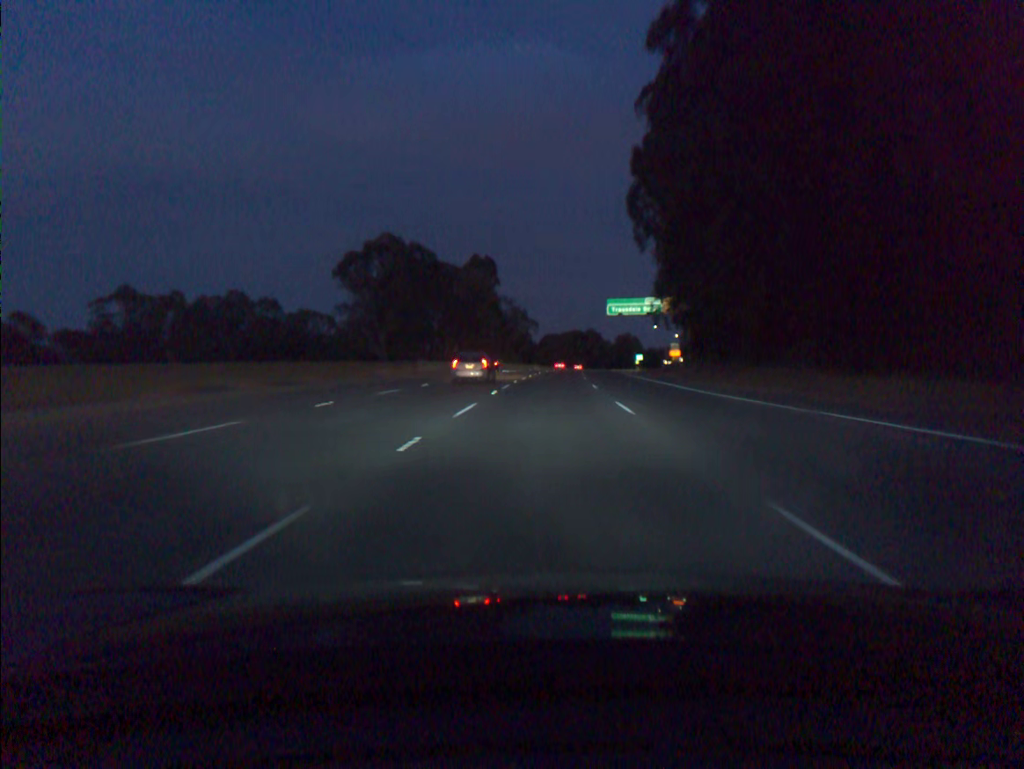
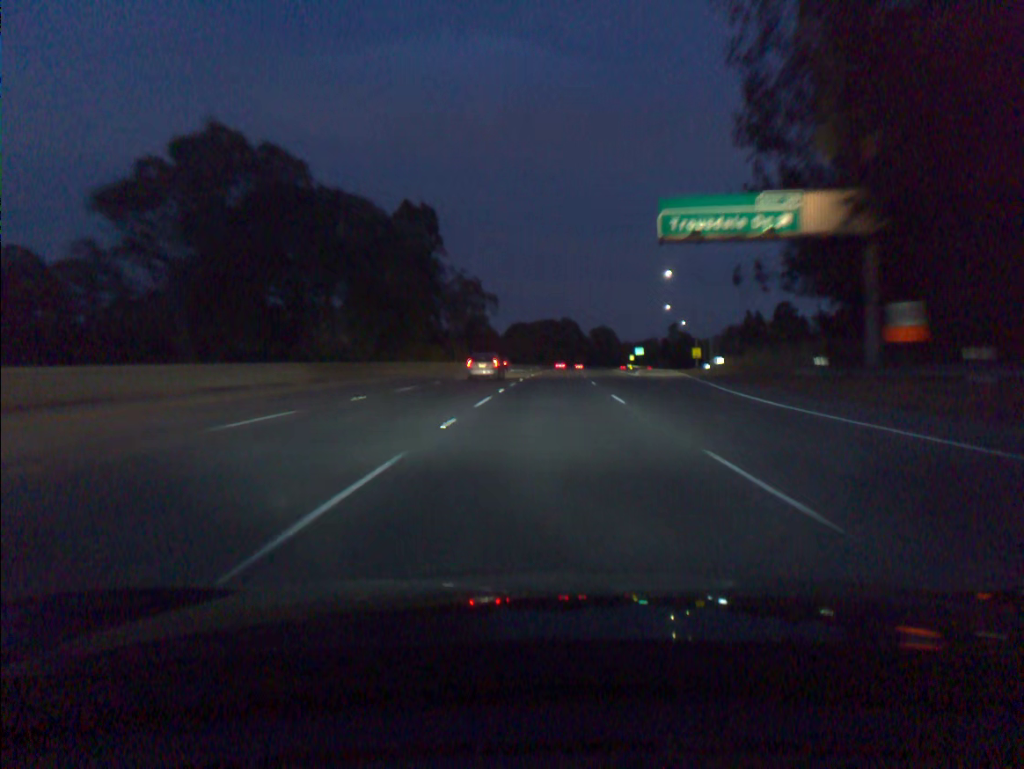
(+0.9, +55.3) m; +2°
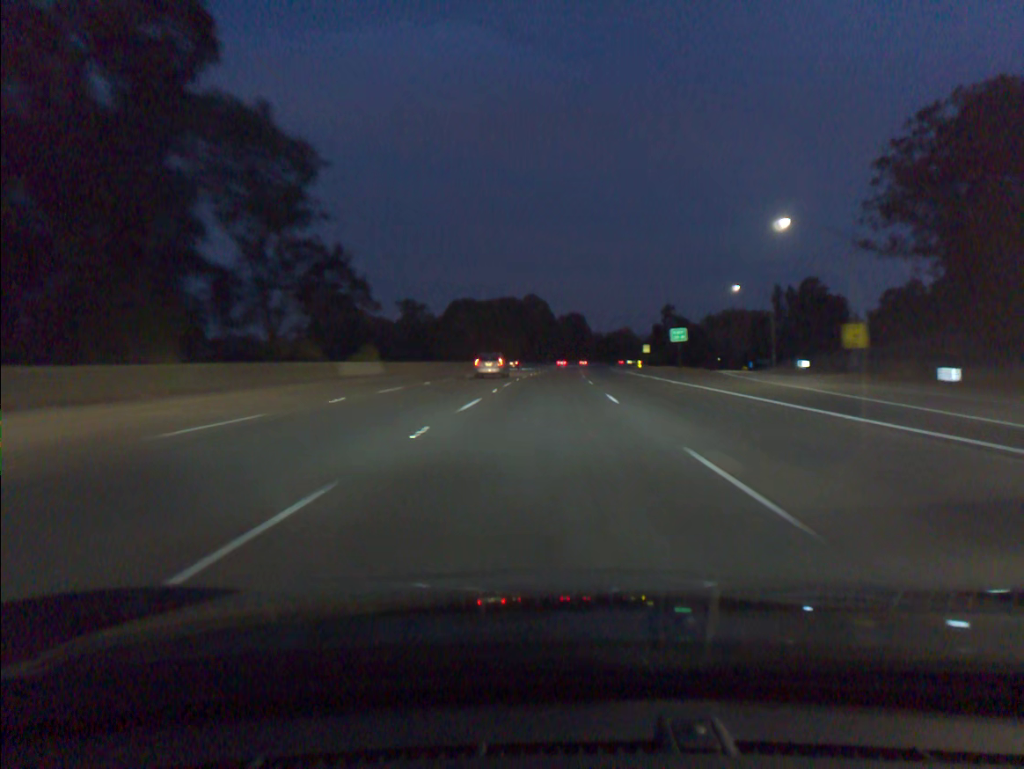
(+2.1, +73.9) m; +3°
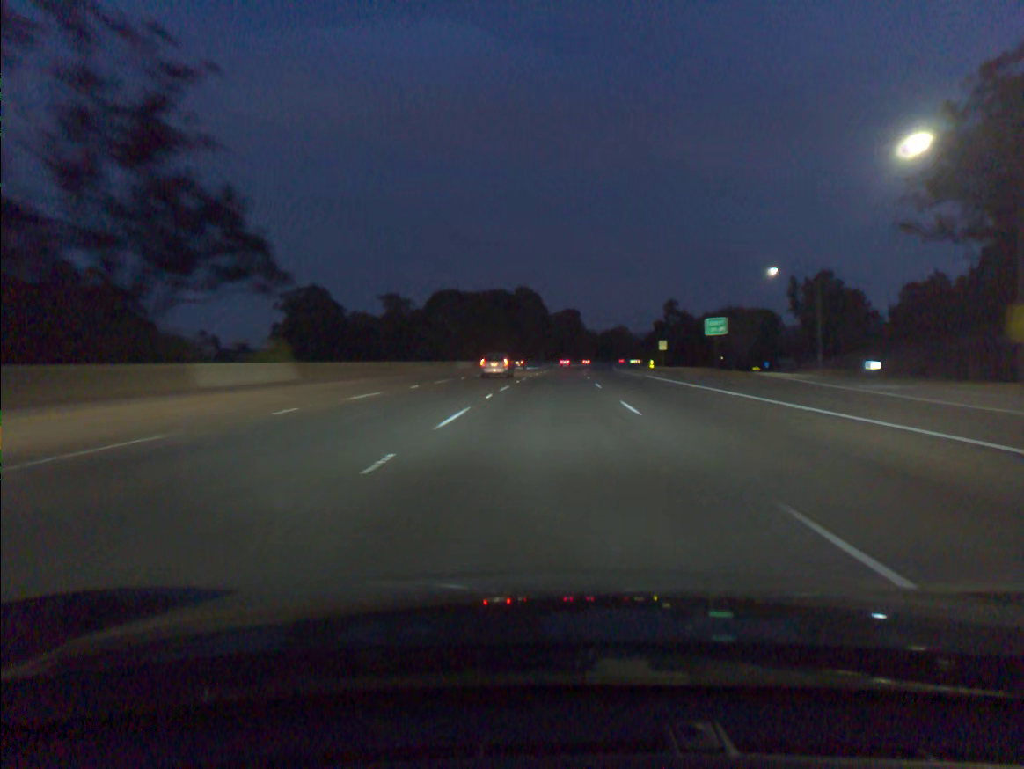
(+0.1, +18.5) m; 0°
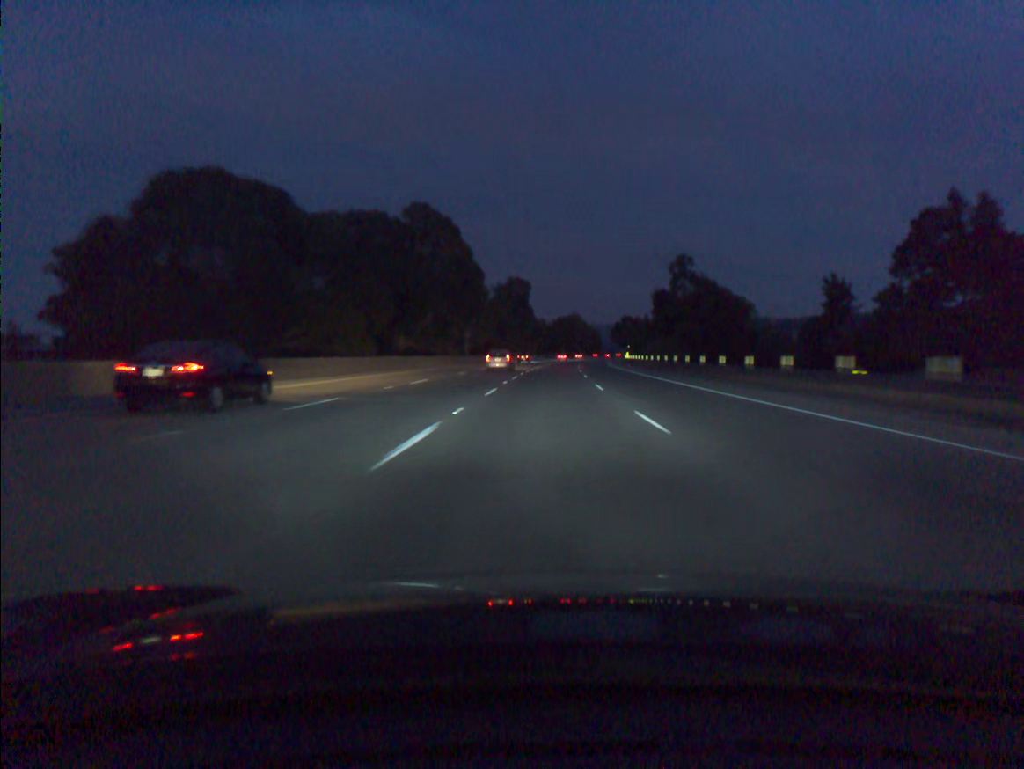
(+3.1, +92.5) m; +4°
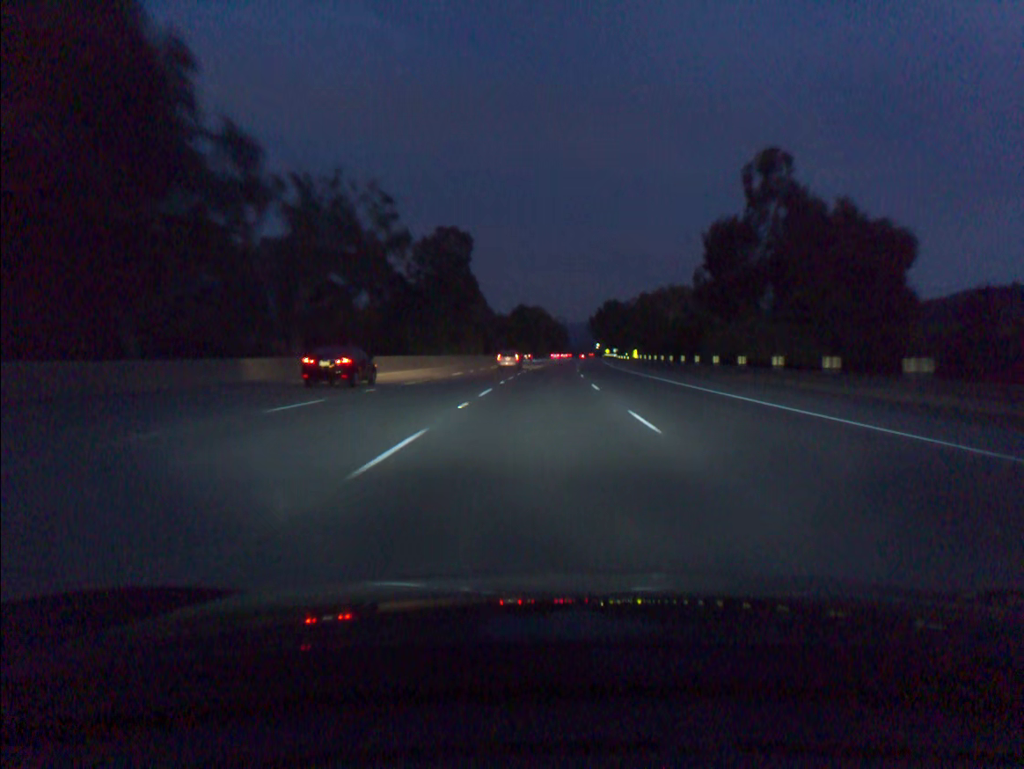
(+1.7, +73.5) m; +3°
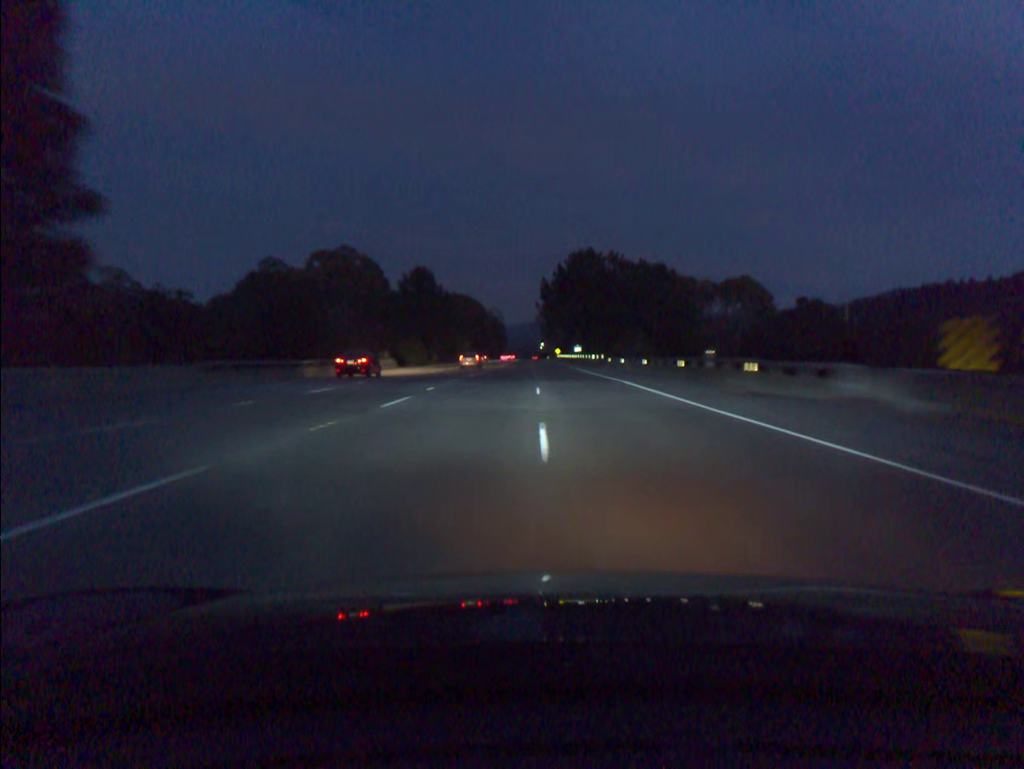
(+4.0, +91.6) m; +4°
